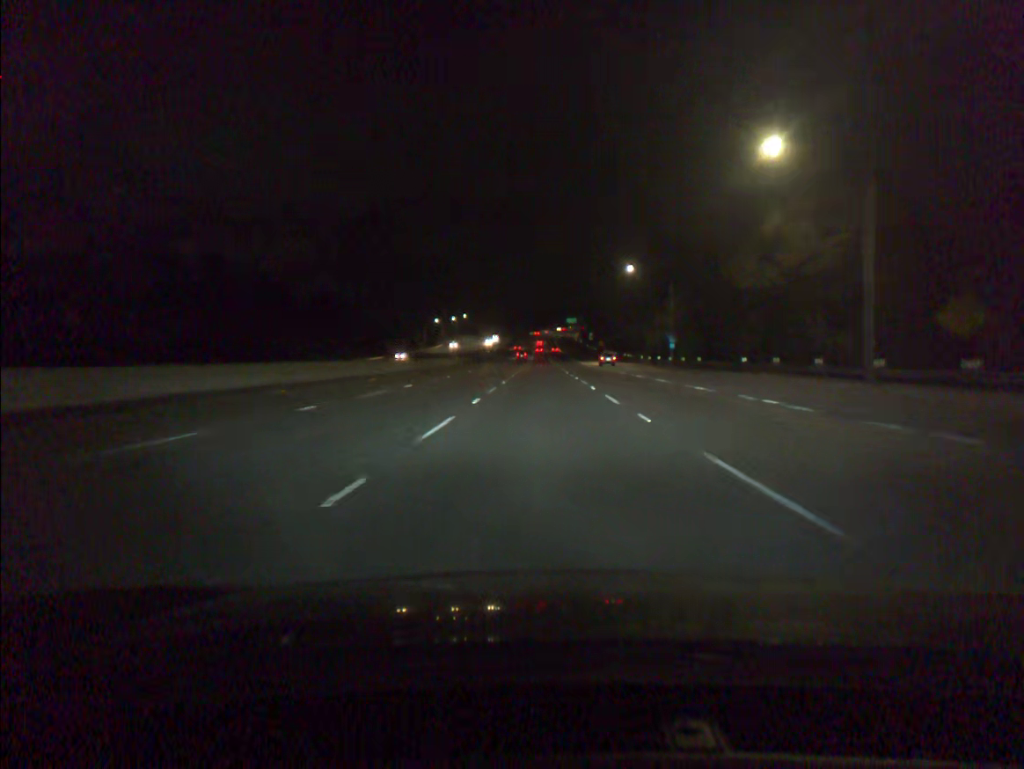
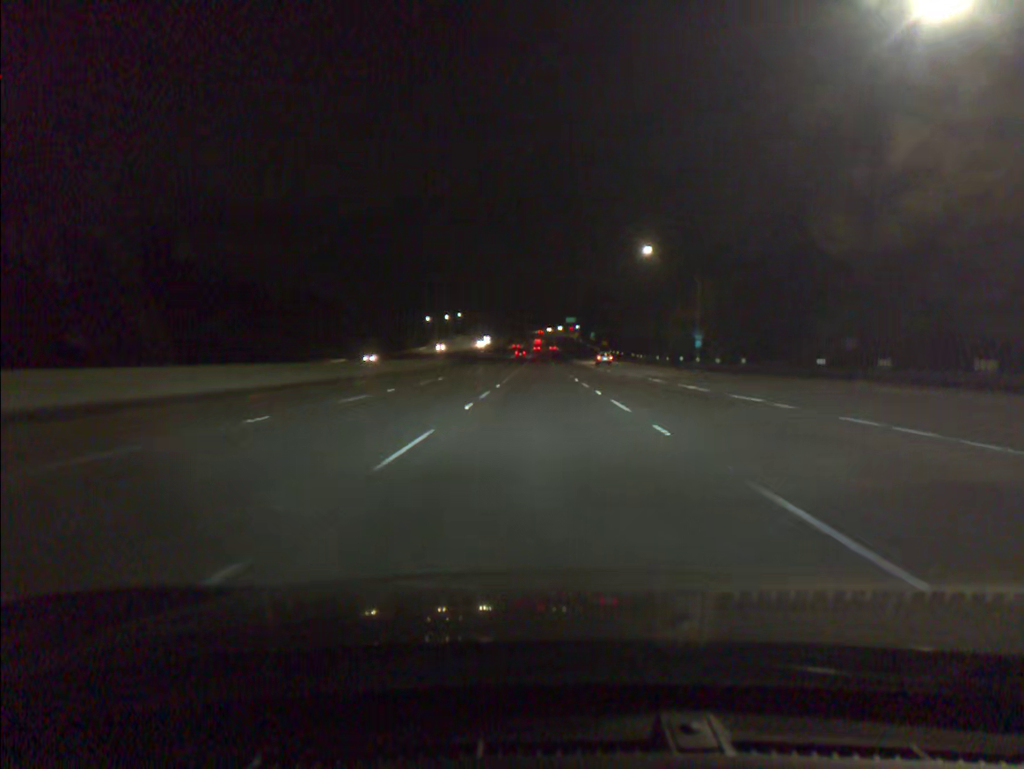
(0.0, +16.8) m; 0°
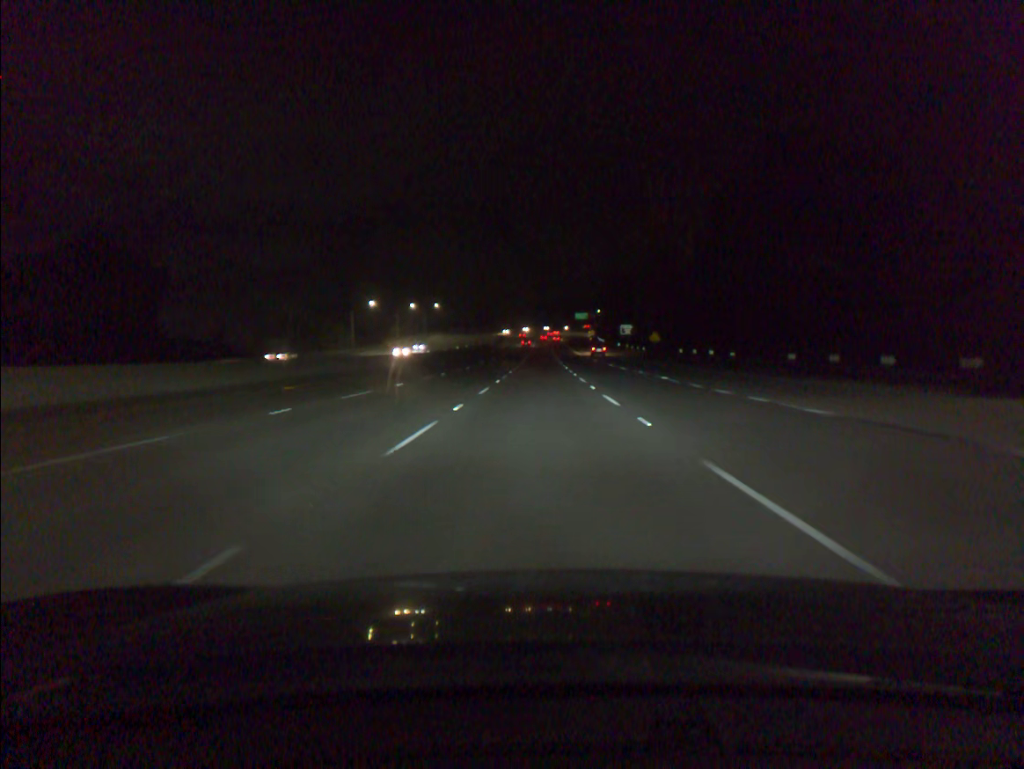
(+0.1, +84.2) m; 0°
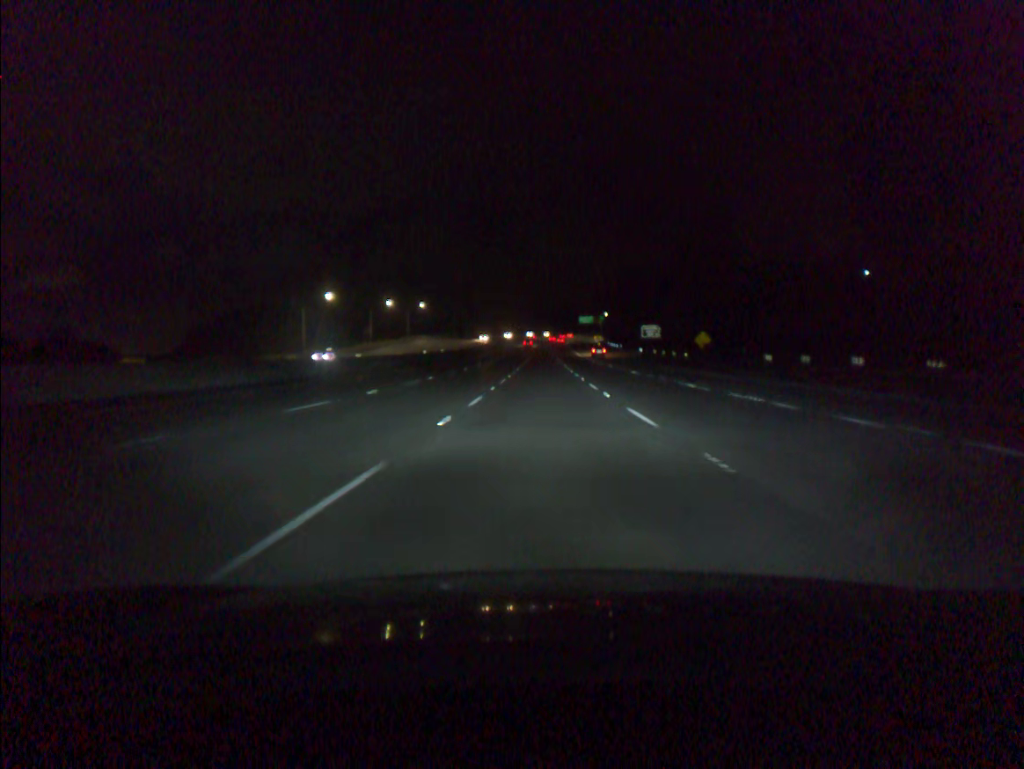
(-0.1, +33.6) m; 0°
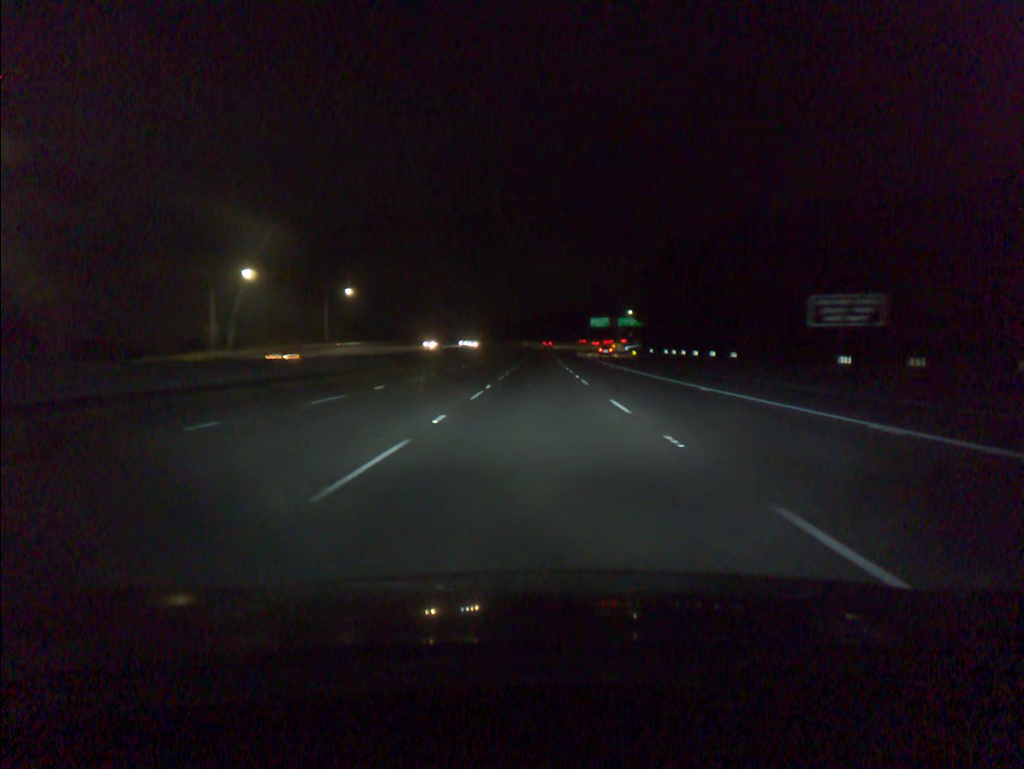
(+0.5, +83.4) m; 0°
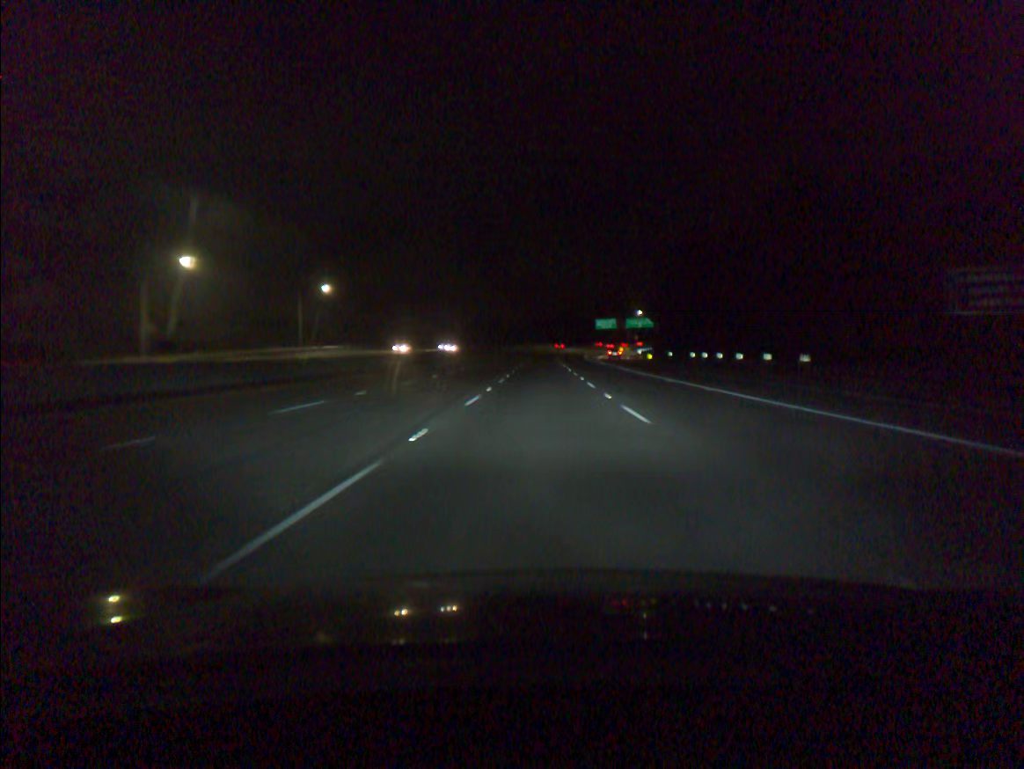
(0.0, +16.6) m; 0°
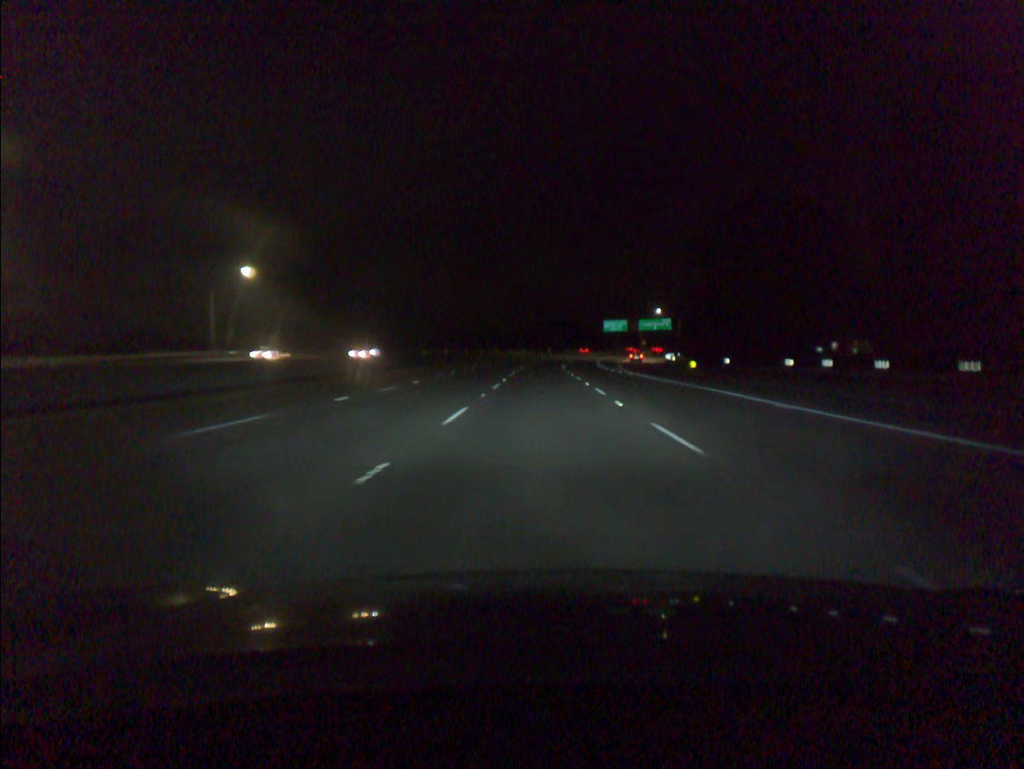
(0.0, +33.1) m; 0°
